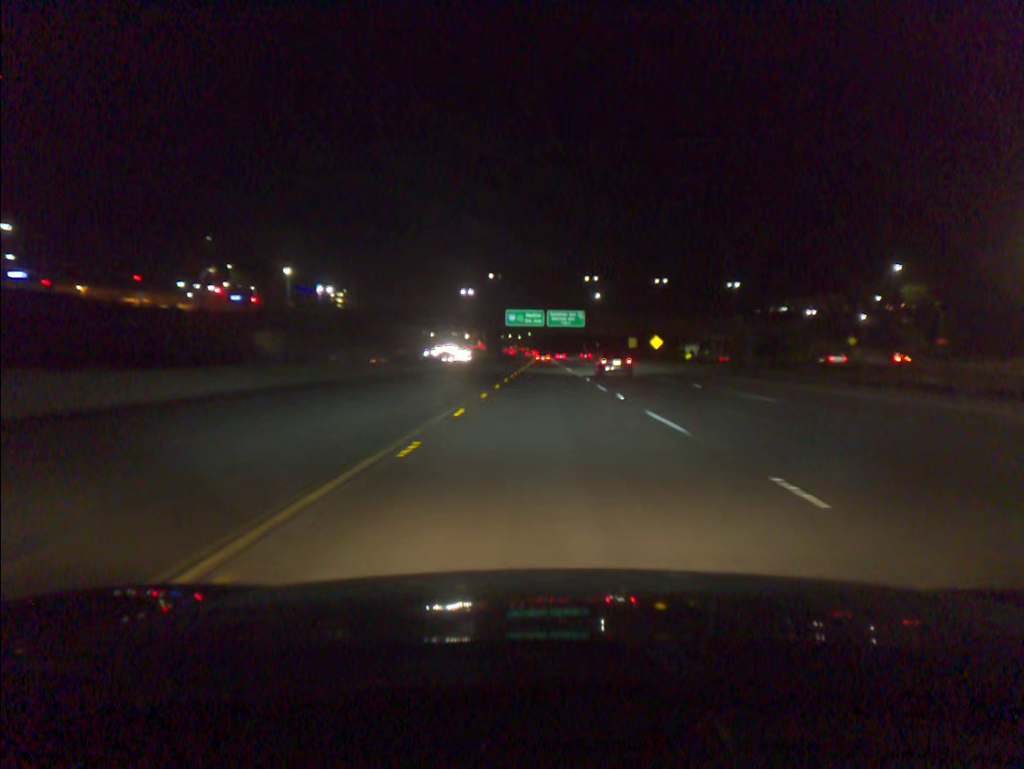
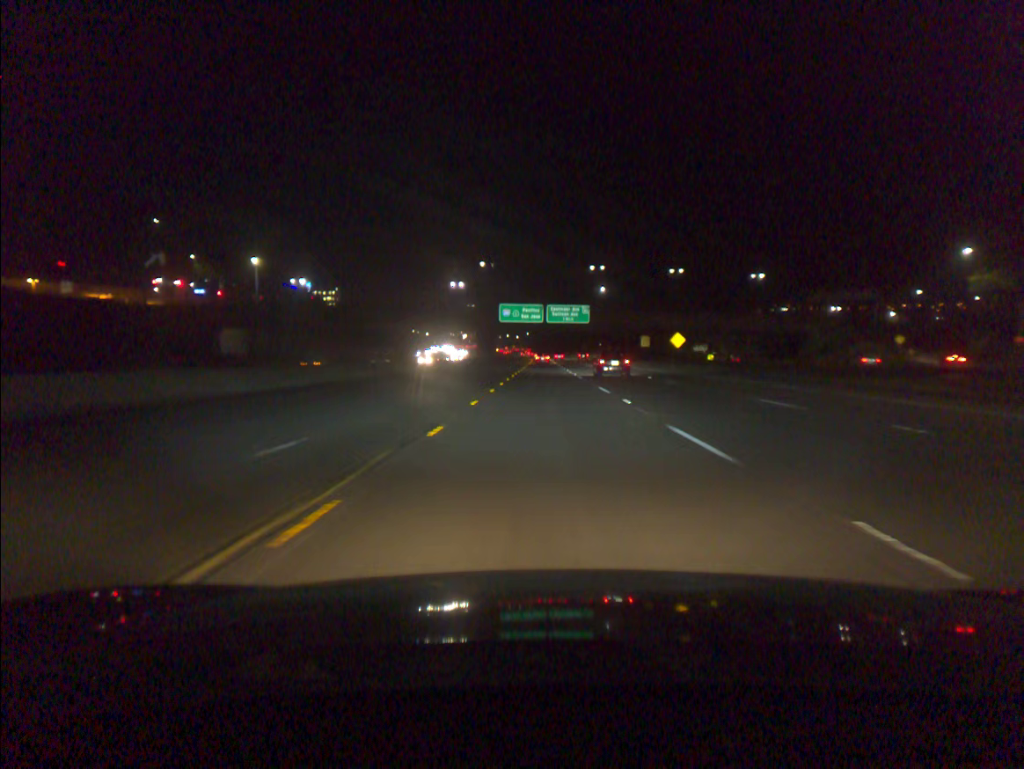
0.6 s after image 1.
(0.0, +16.8) m; 0°
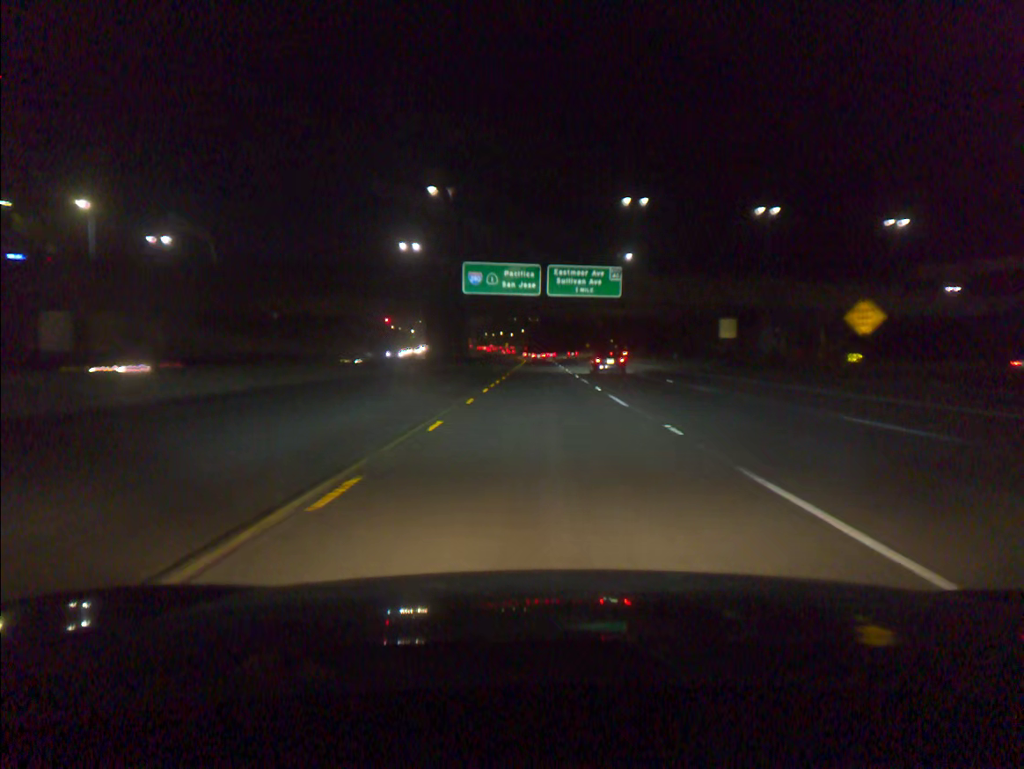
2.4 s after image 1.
(+0.1, +51.4) m; 0°
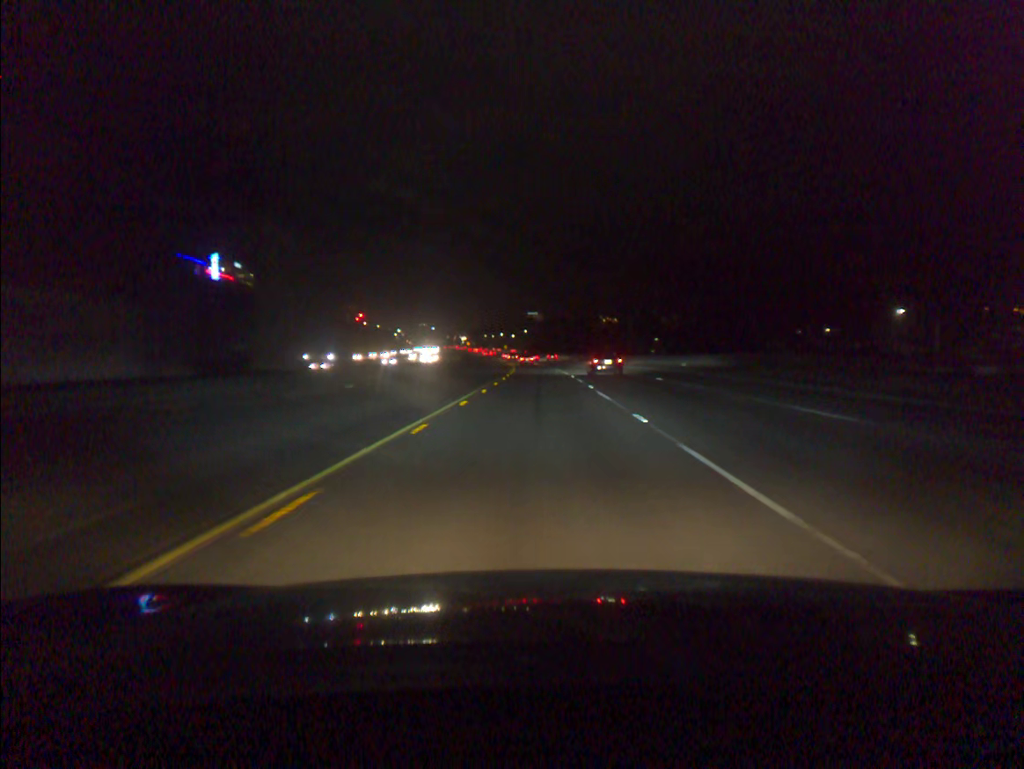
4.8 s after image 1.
(0.0, +70.3) m; 0°
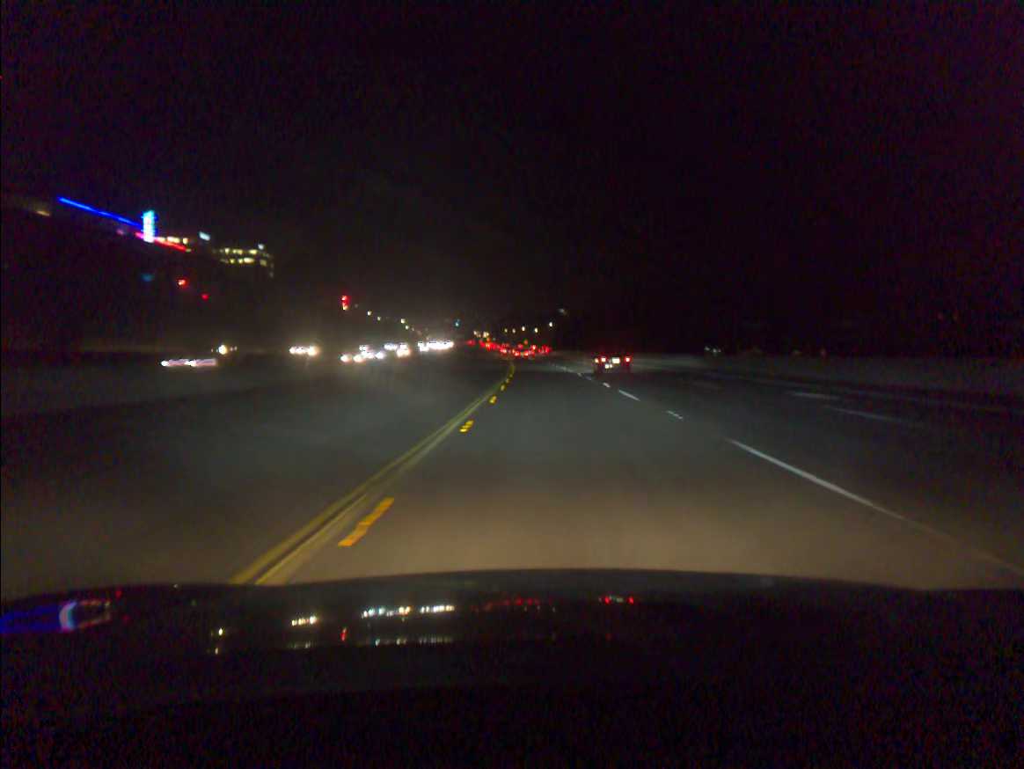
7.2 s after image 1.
(-1.1, +72.1) m; -2°
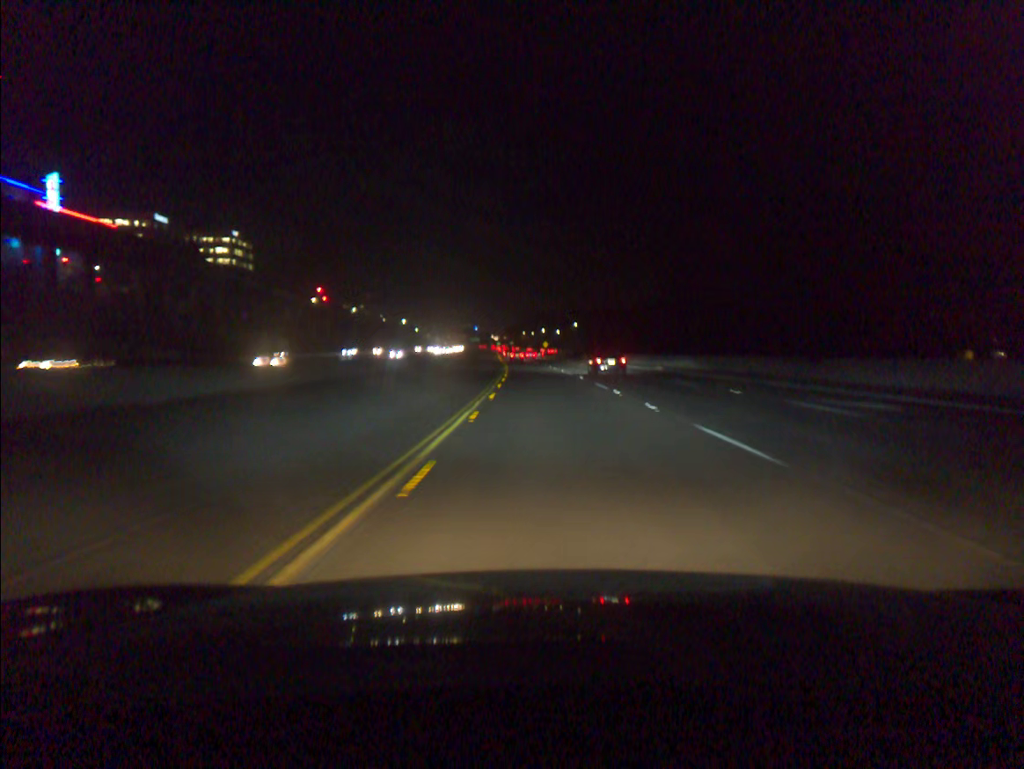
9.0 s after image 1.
(-0.7, +55.7) m; -2°
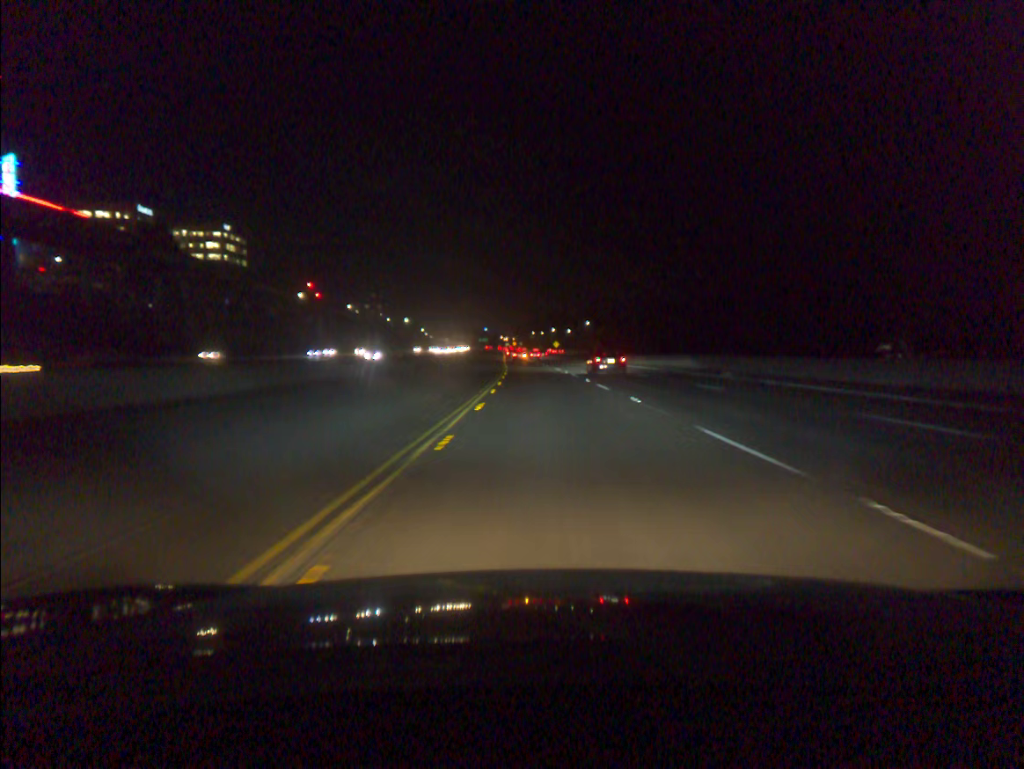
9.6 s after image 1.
(-0.1, +18.8) m; -1°
